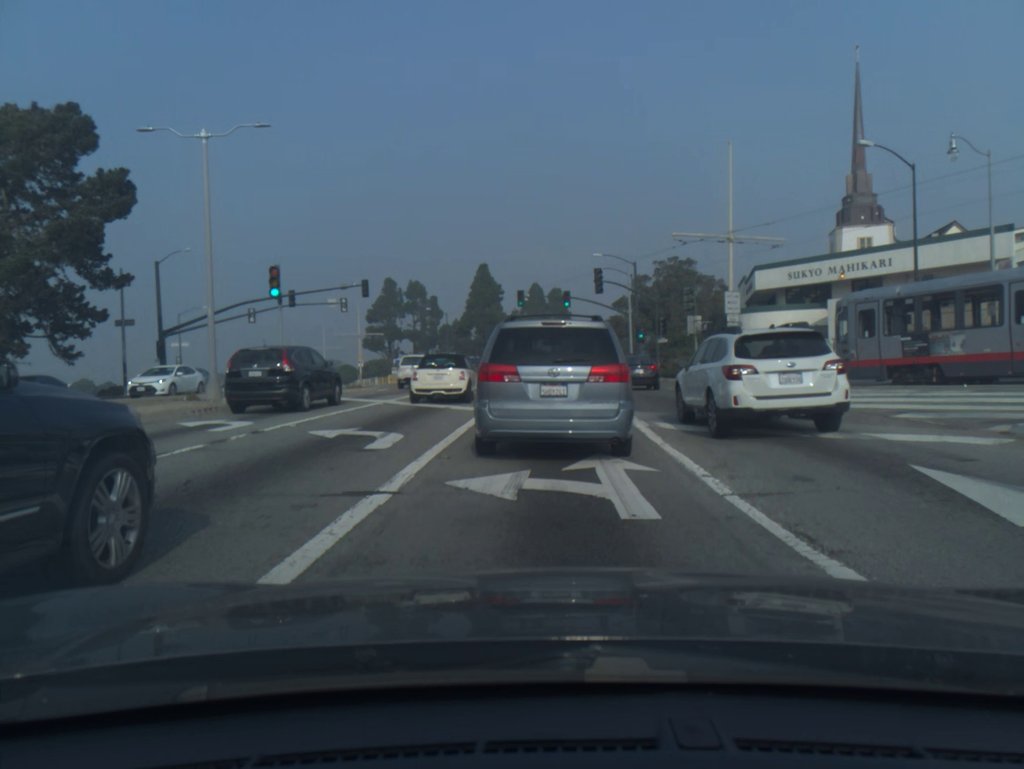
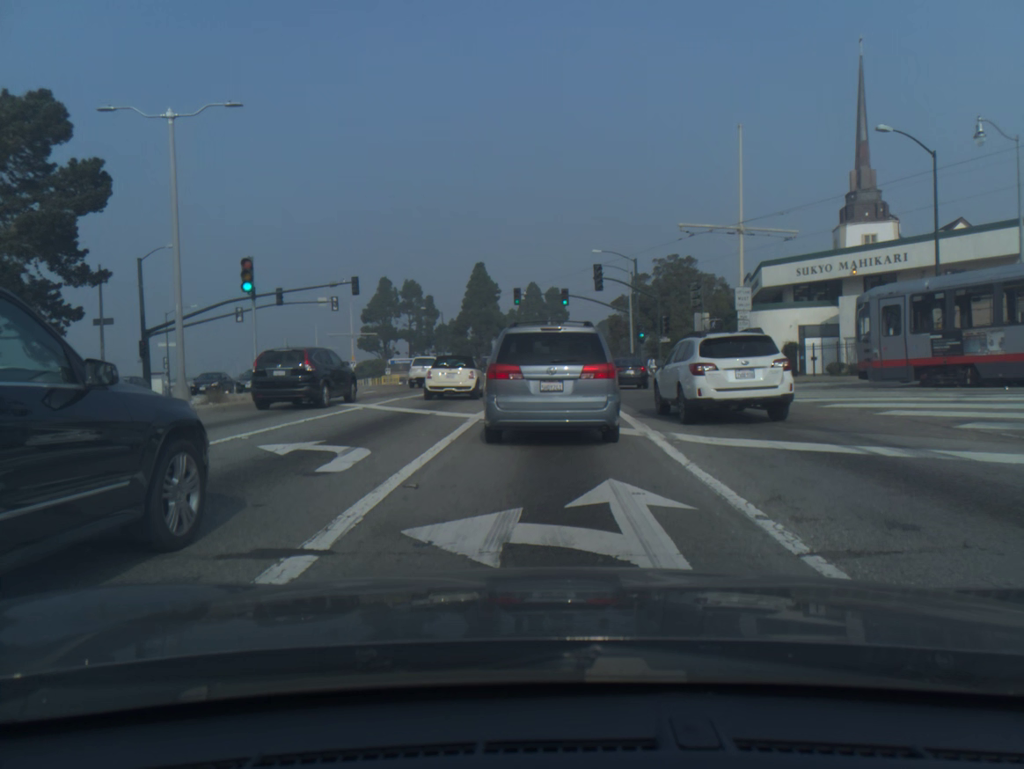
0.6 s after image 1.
(0.0, +2.1) m; 0°
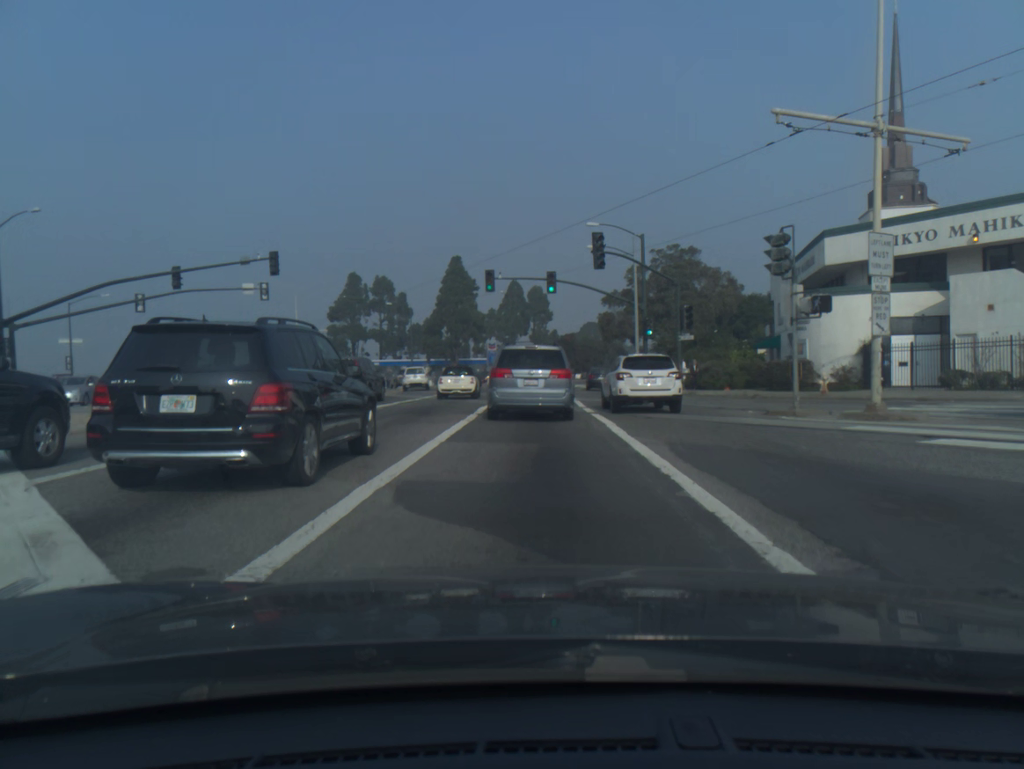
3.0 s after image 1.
(+0.2, +13.5) m; +1°
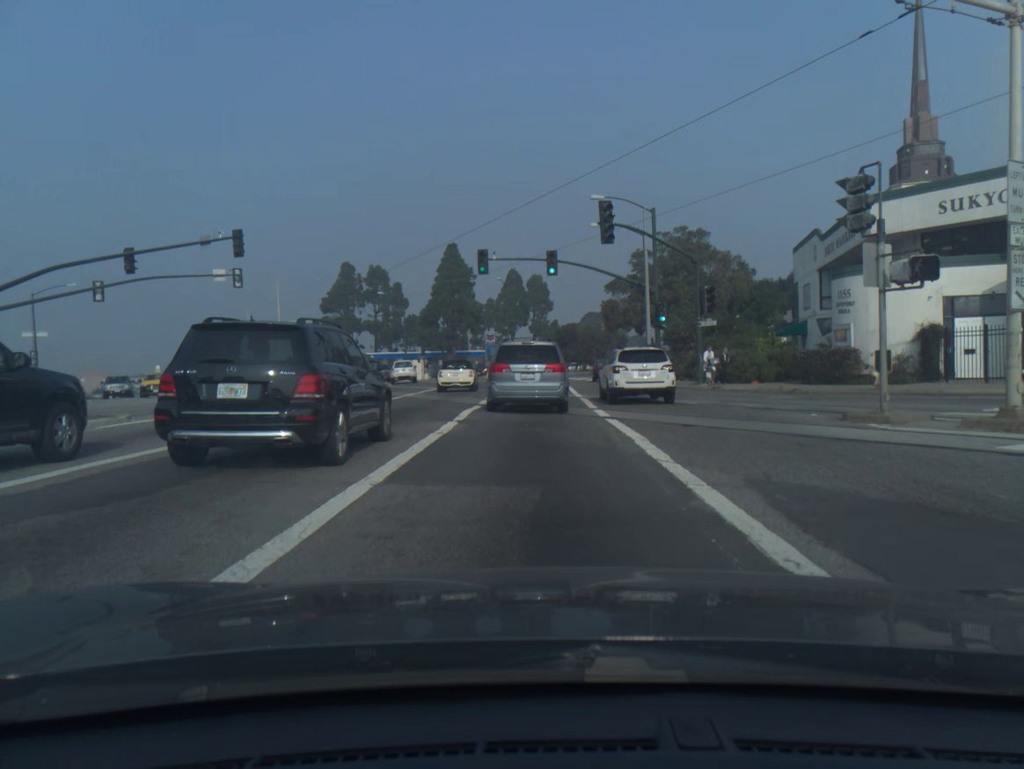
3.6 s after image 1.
(0.0, +4.7) m; 0°
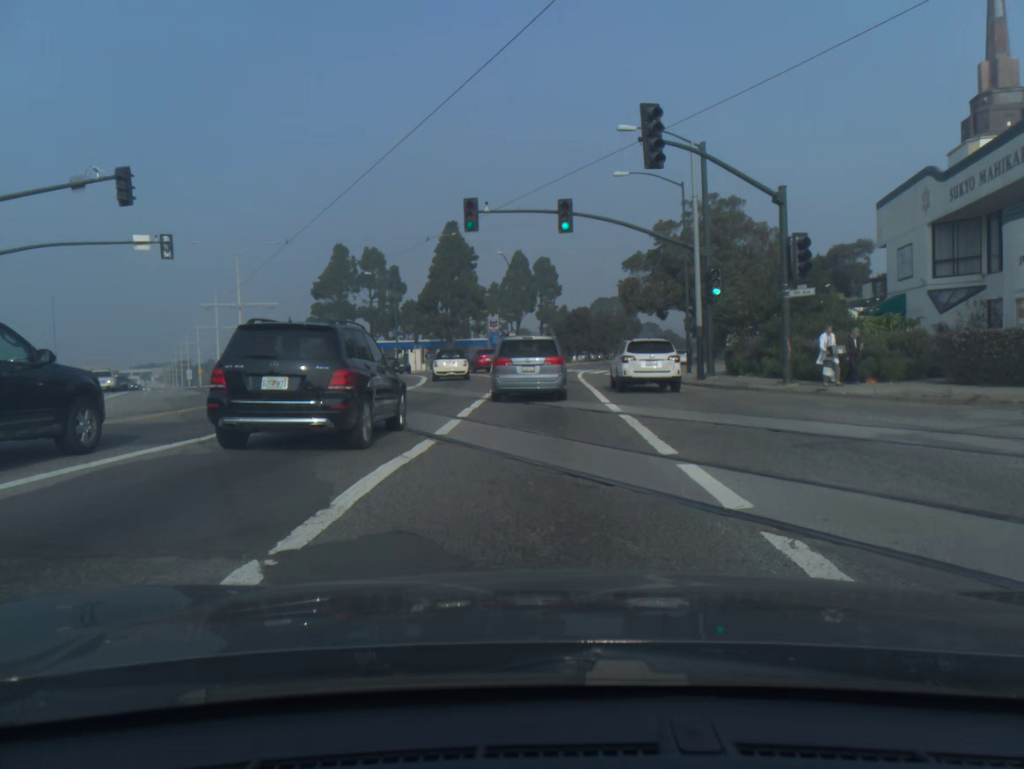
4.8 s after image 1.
(0.0, +10.8) m; -1°
